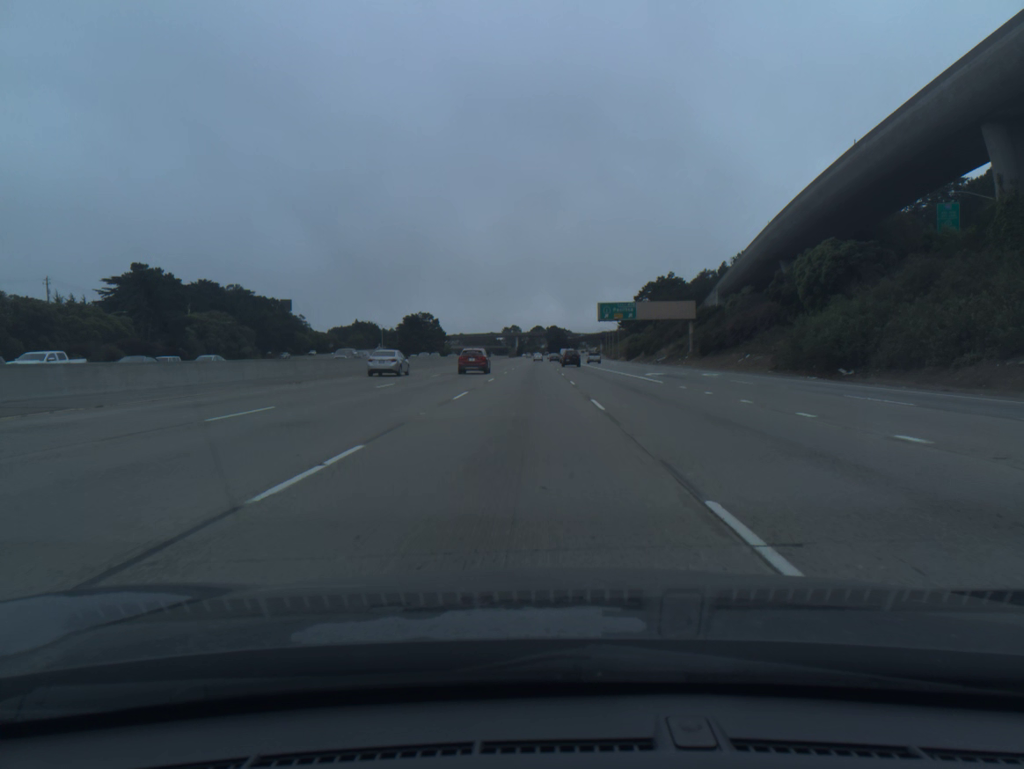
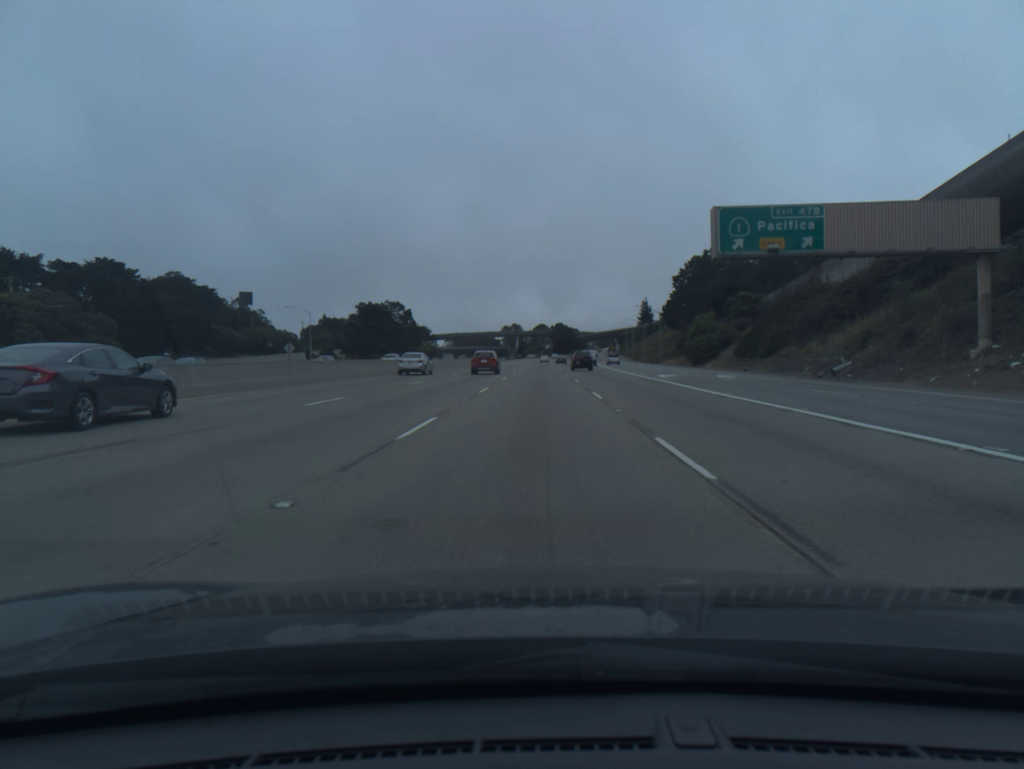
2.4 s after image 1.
(-0.2, +68.3) m; 0°
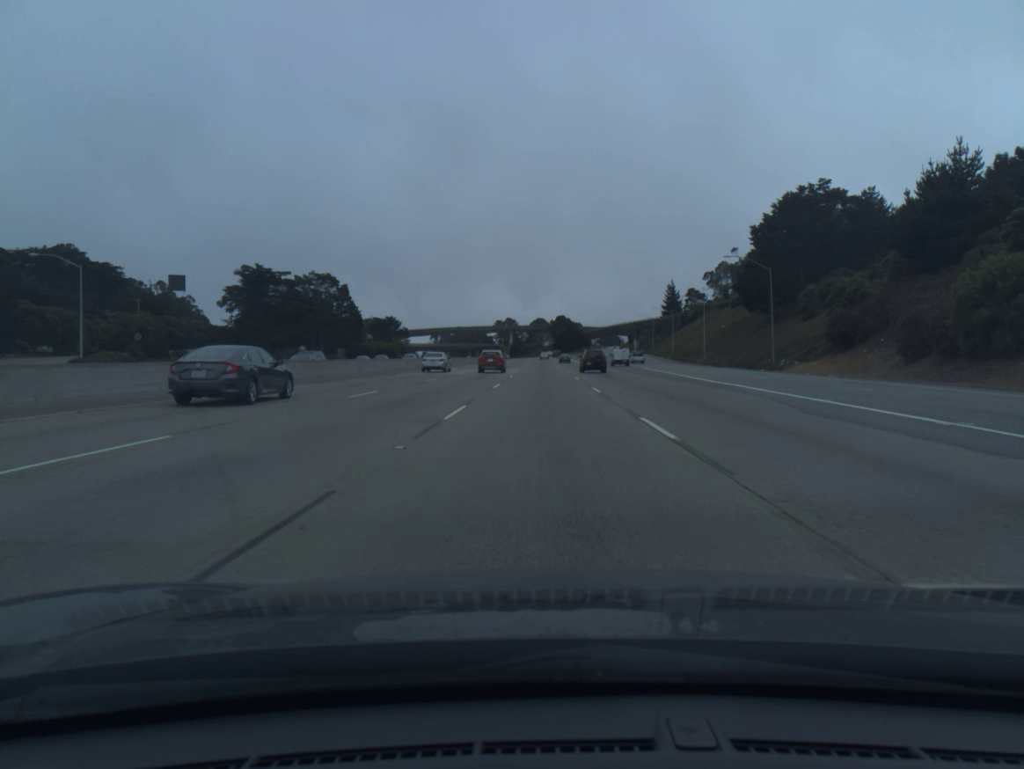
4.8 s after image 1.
(+0.1, +69.6) m; 0°
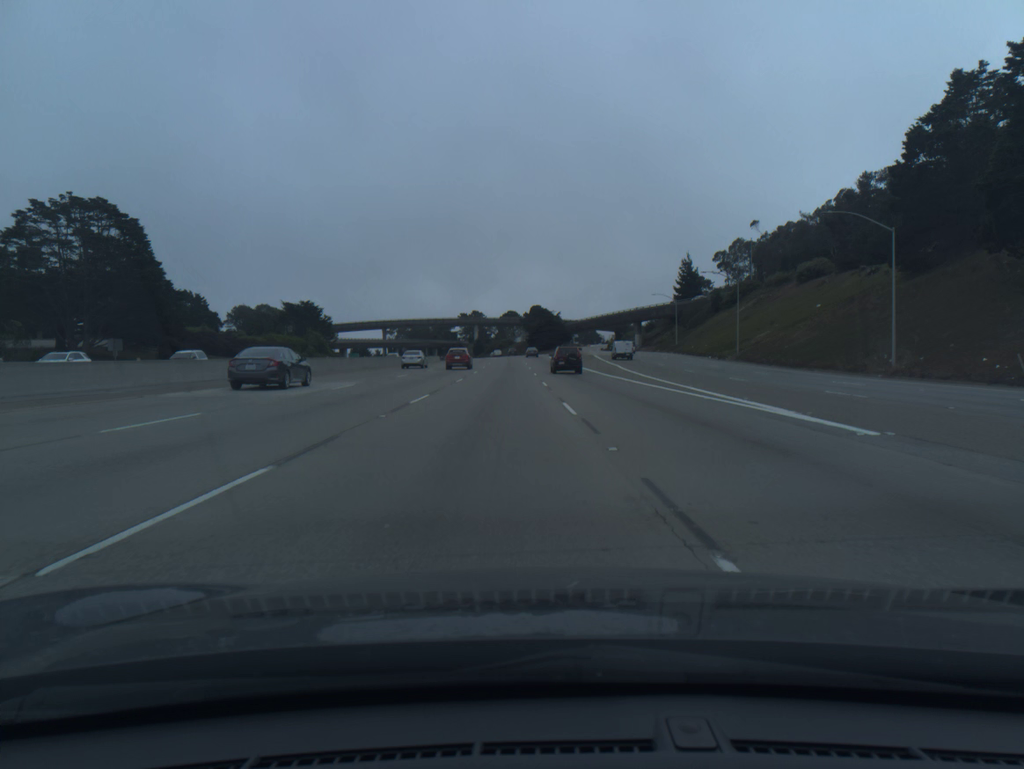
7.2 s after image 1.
(+0.8, +68.7) m; +2°
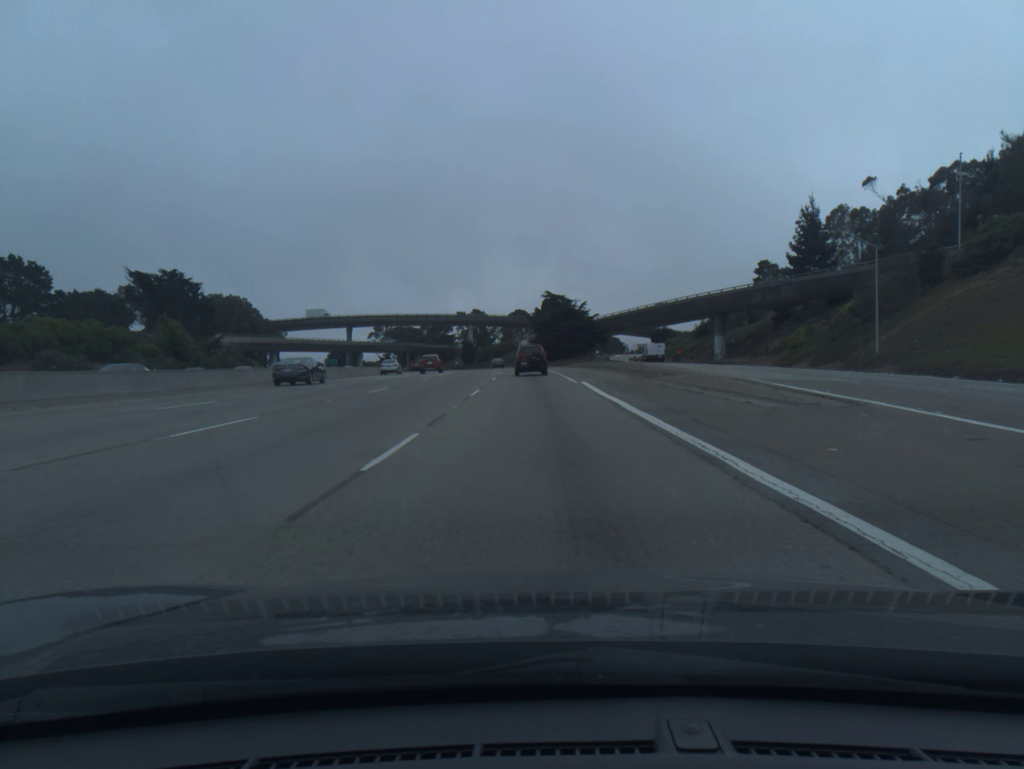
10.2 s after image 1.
(+0.3, +80.7) m; -1°
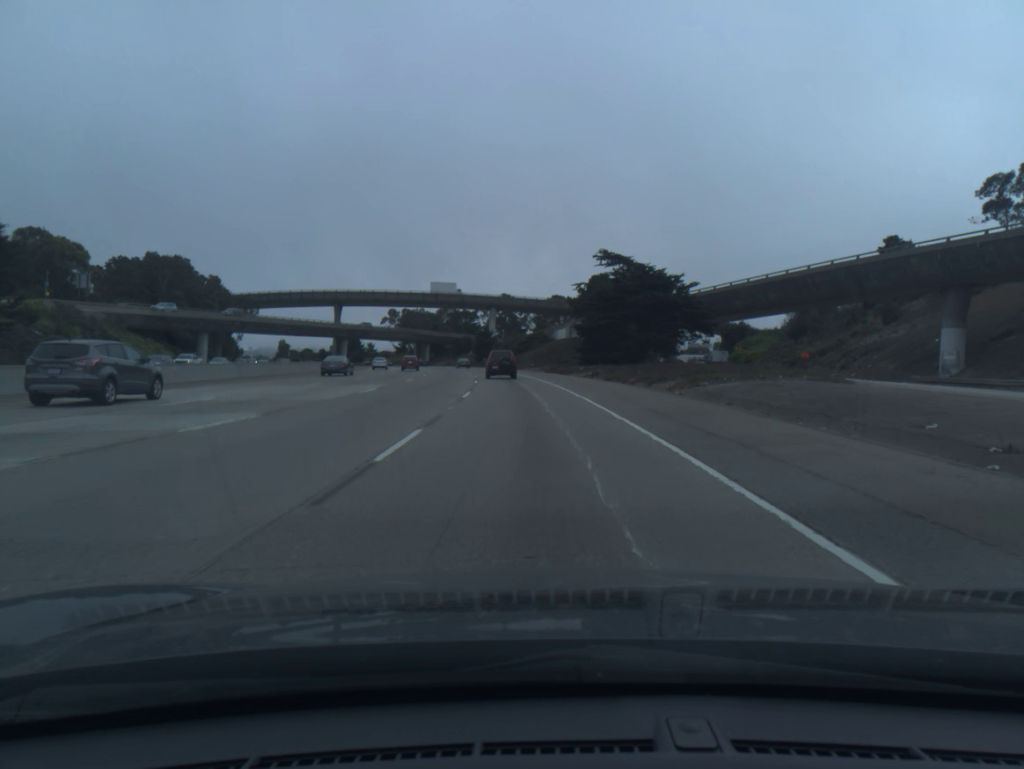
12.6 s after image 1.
(-1.1, +58.2) m; -3°
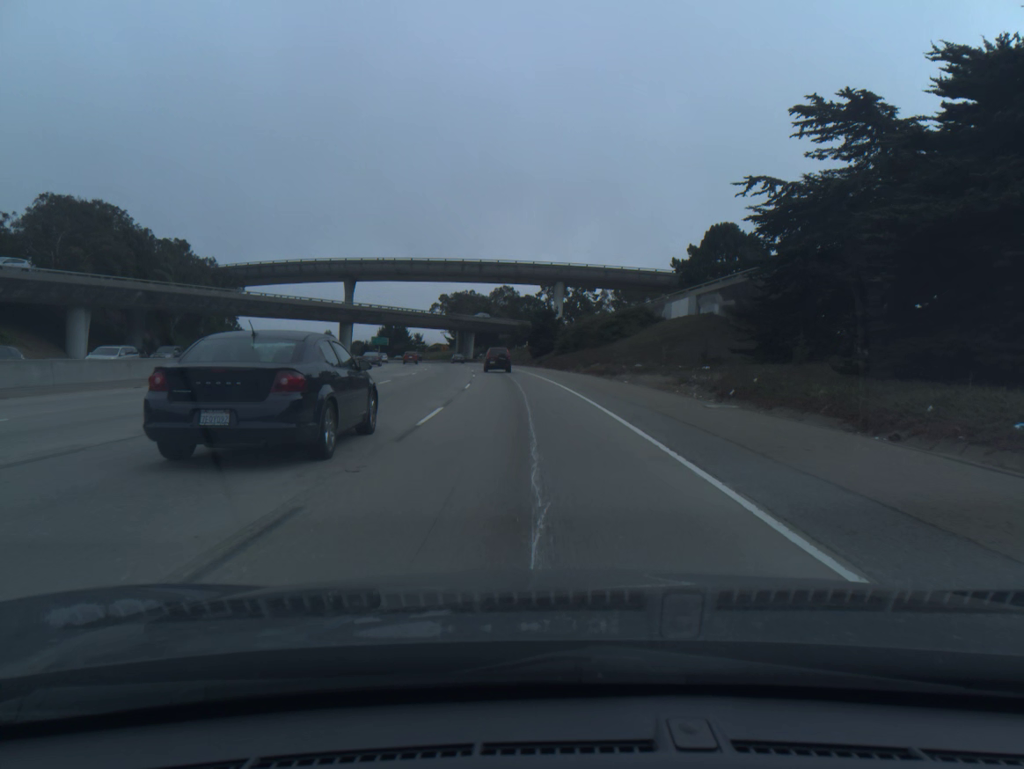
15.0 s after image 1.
(-2.3, +54.1) m; -5°
